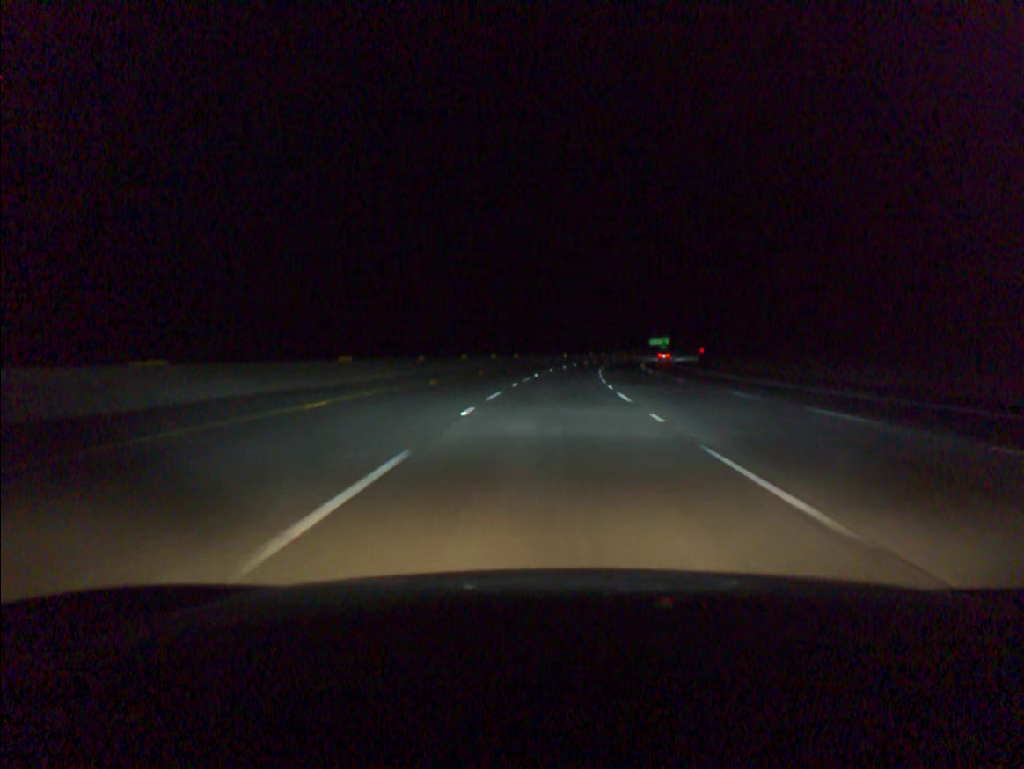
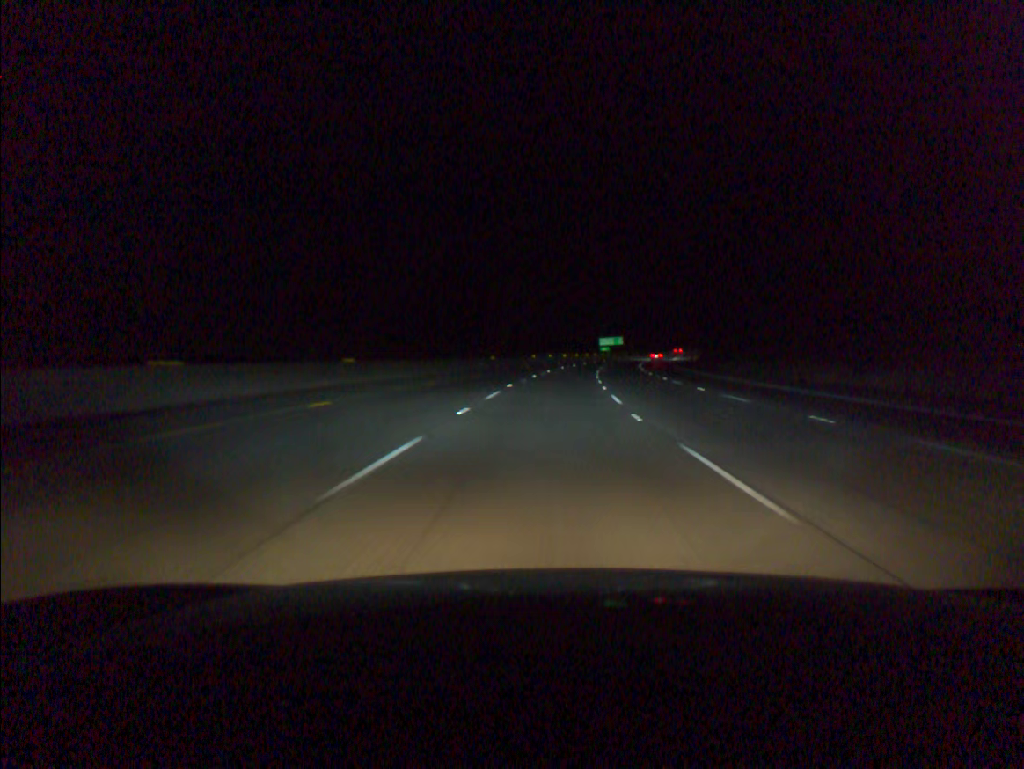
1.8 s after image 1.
(+2.4, +57.0) m; +5°
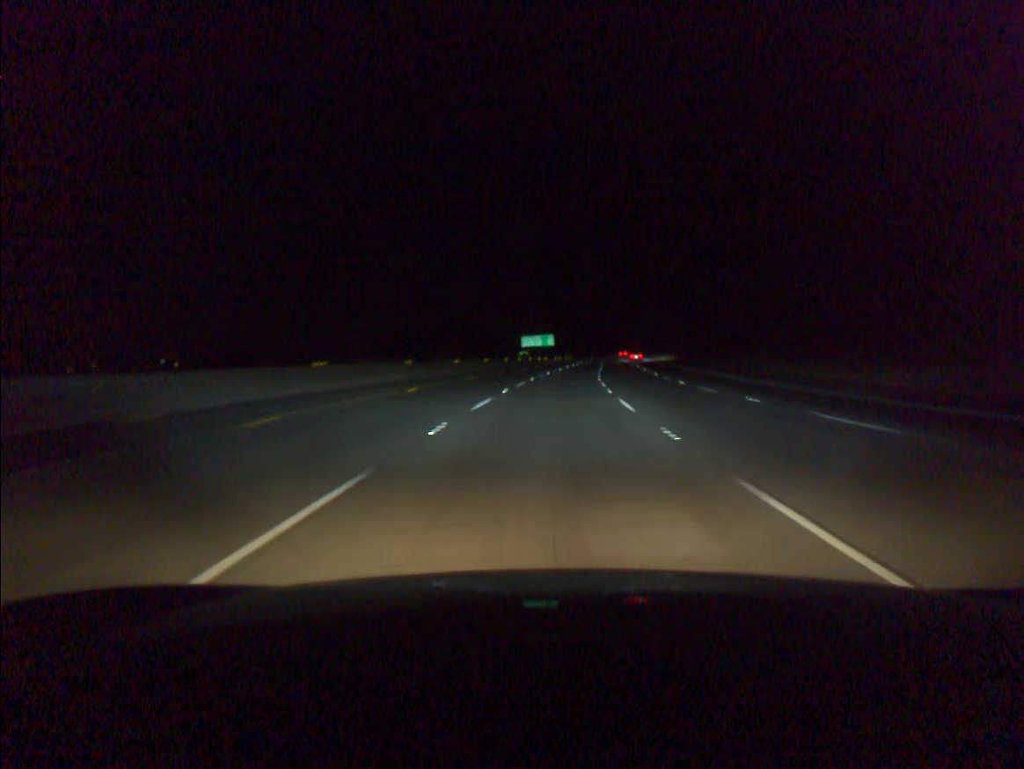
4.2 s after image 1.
(+4.1, +76.2) m; +6°
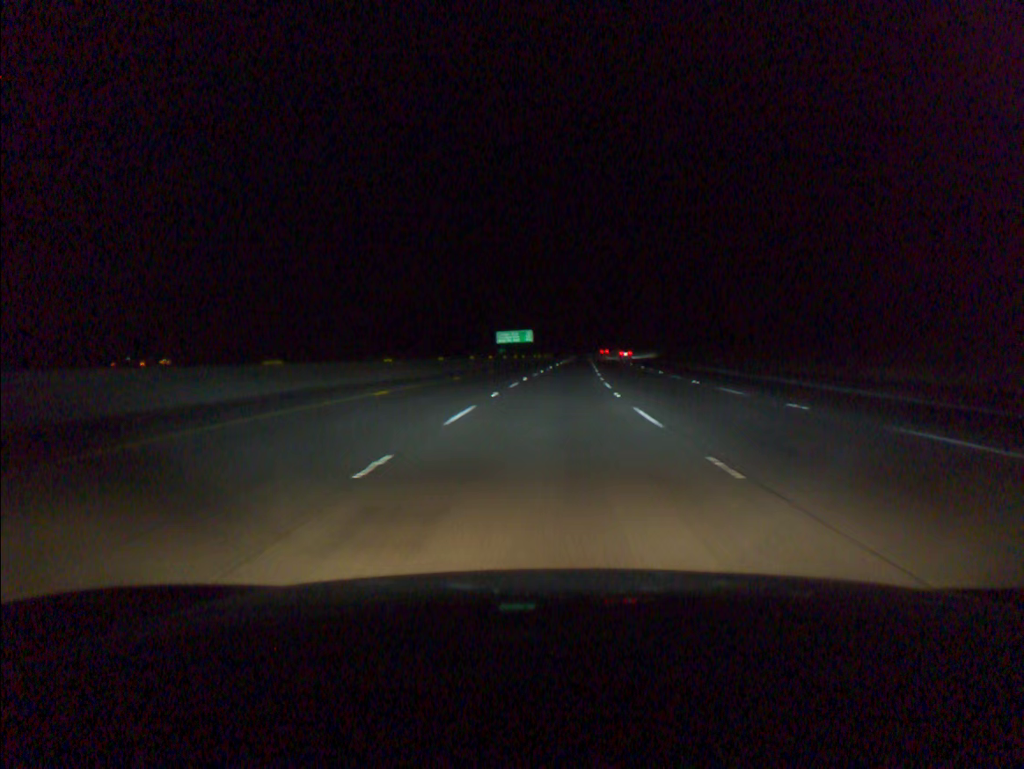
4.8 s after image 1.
(+0.2, +19.1) m; +2°
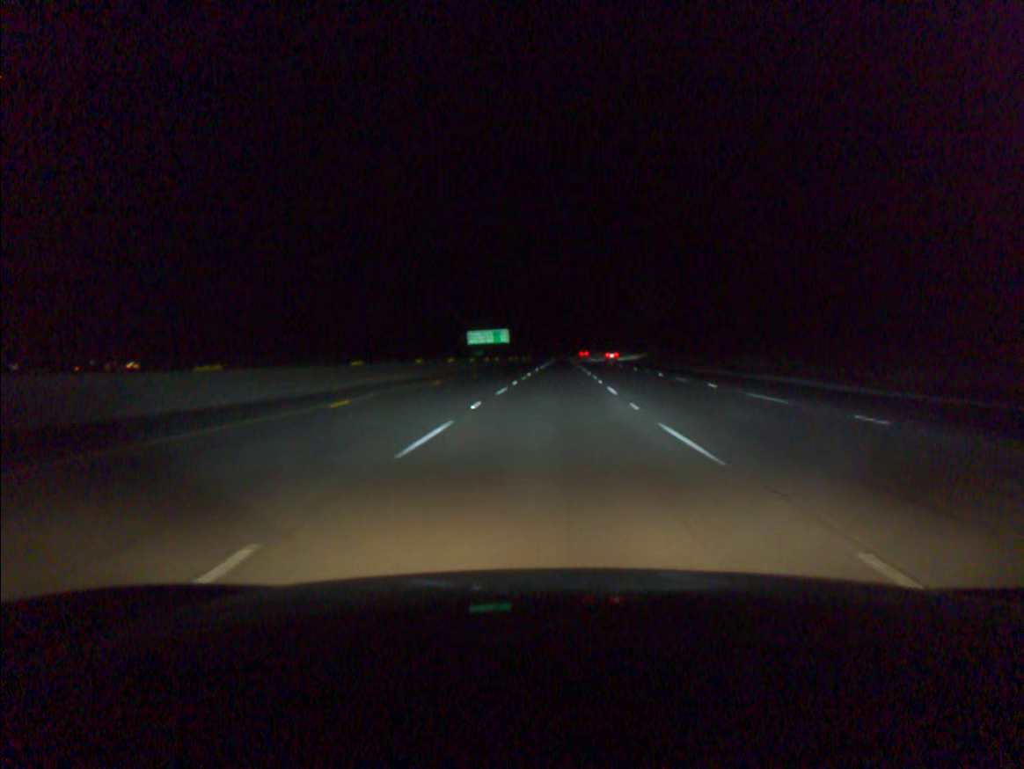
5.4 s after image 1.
(+0.3, +19.1) m; +2°
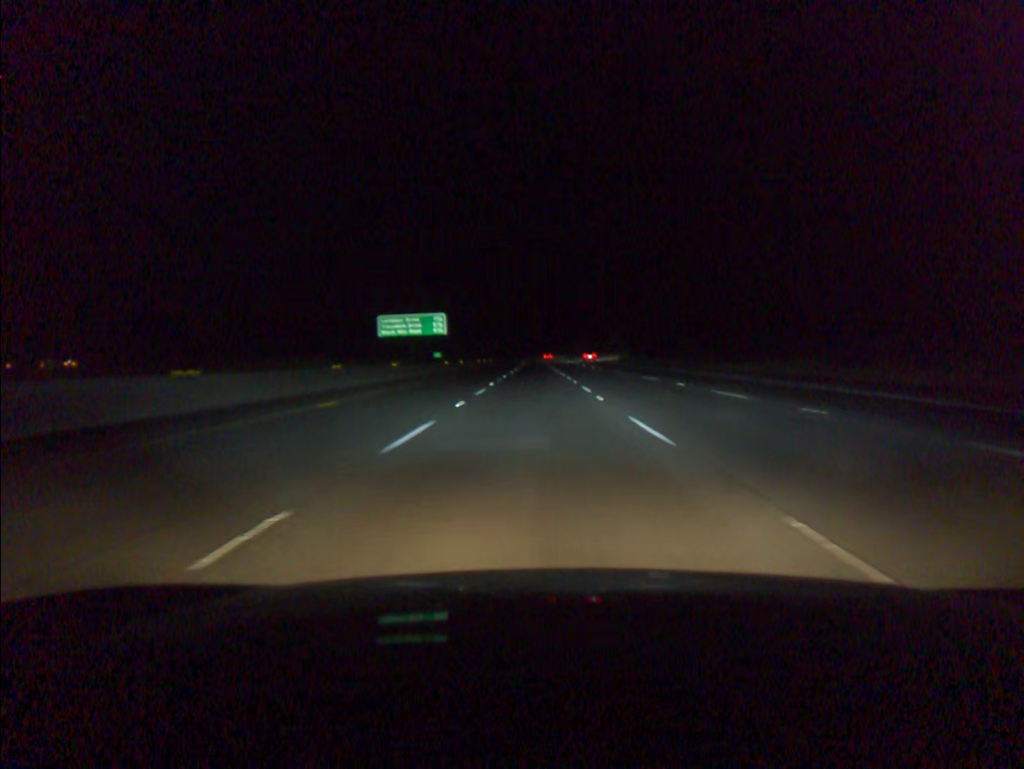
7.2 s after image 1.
(+1.4, +57.1) m; +2°
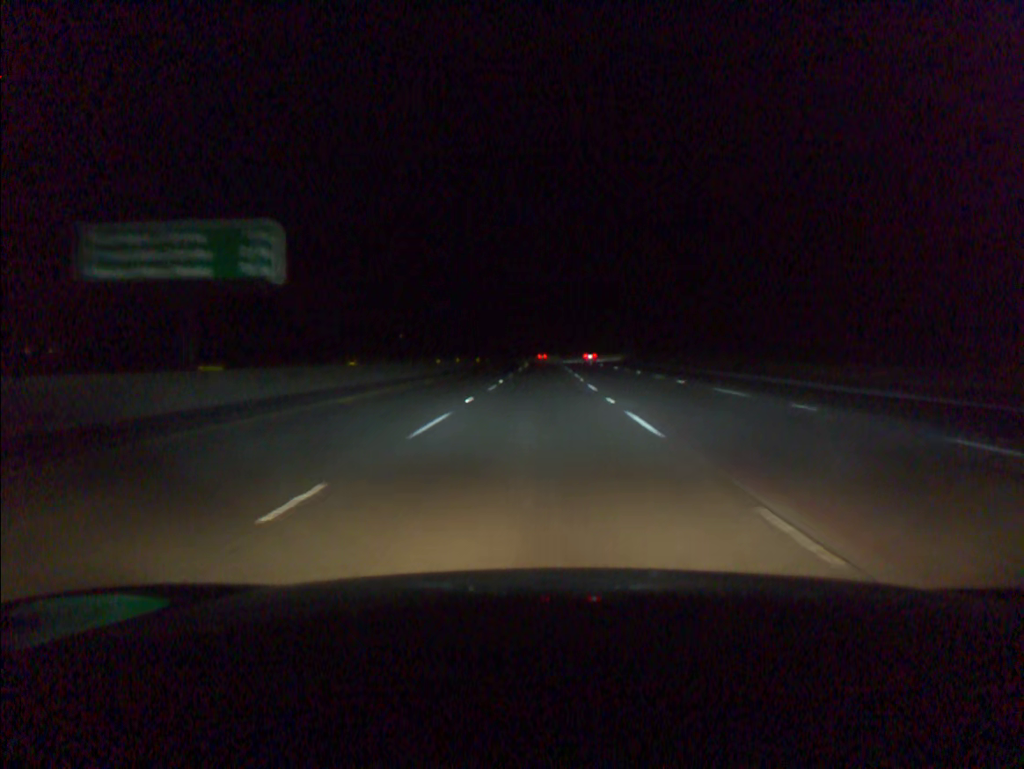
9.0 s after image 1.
(-0.3, +57.1) m; -1°
